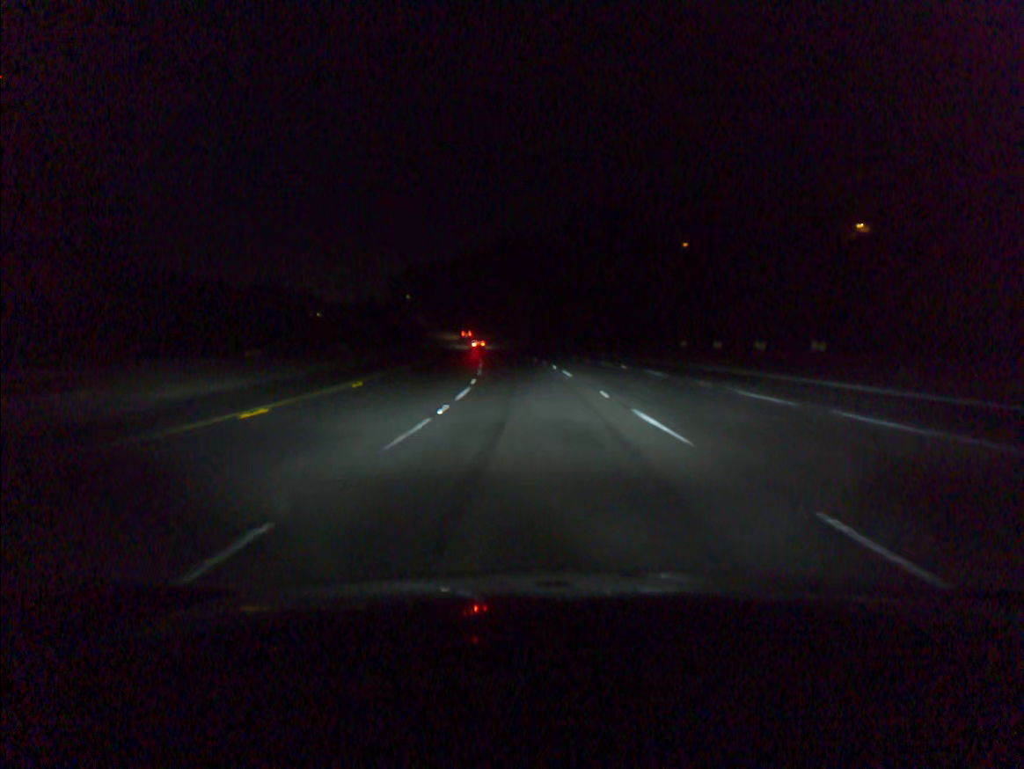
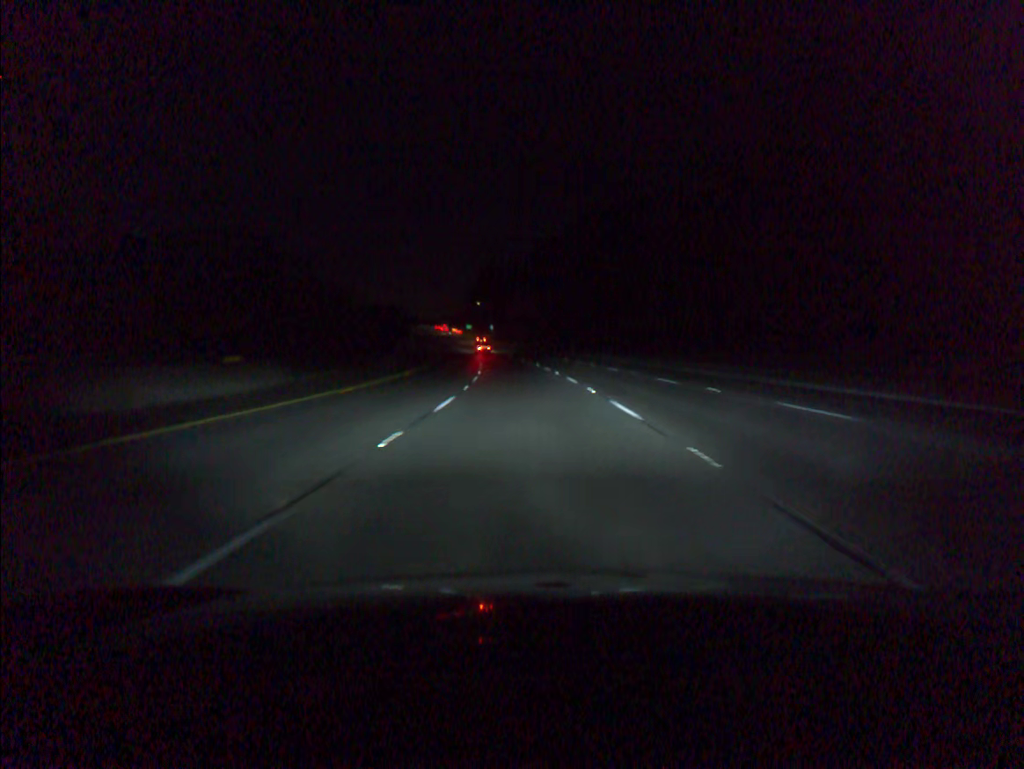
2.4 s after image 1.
(-4.3, +74.5) m; -7°
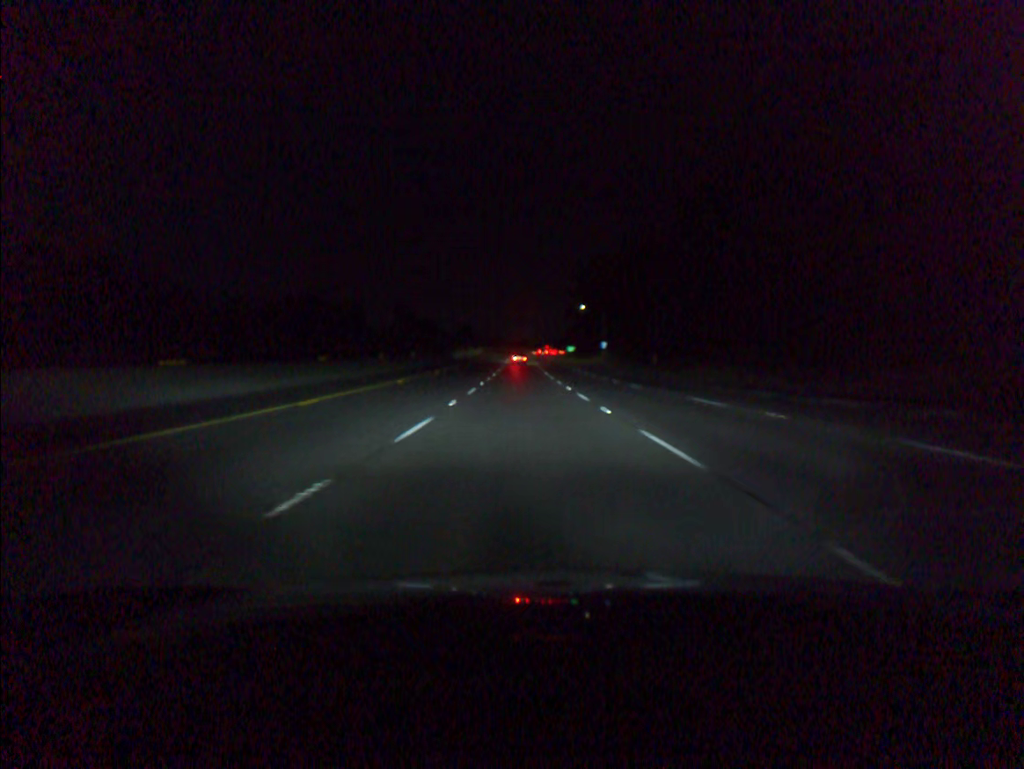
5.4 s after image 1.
(-6.6, +92.0) m; -8°
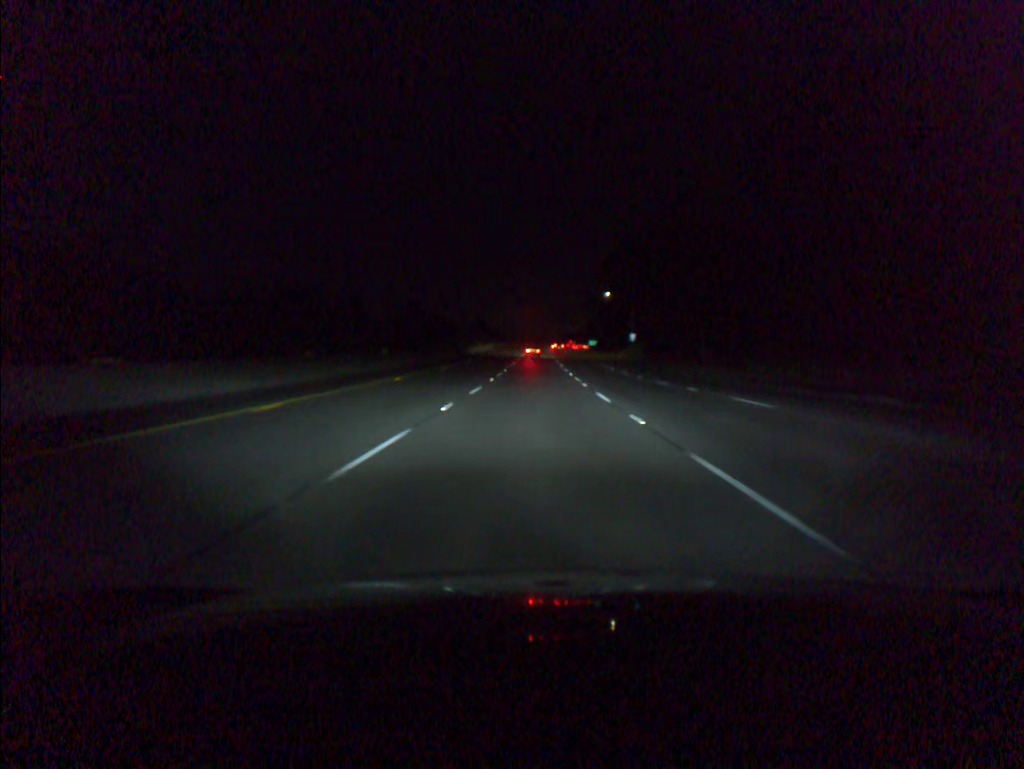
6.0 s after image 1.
(-0.2, +18.4) m; -1°
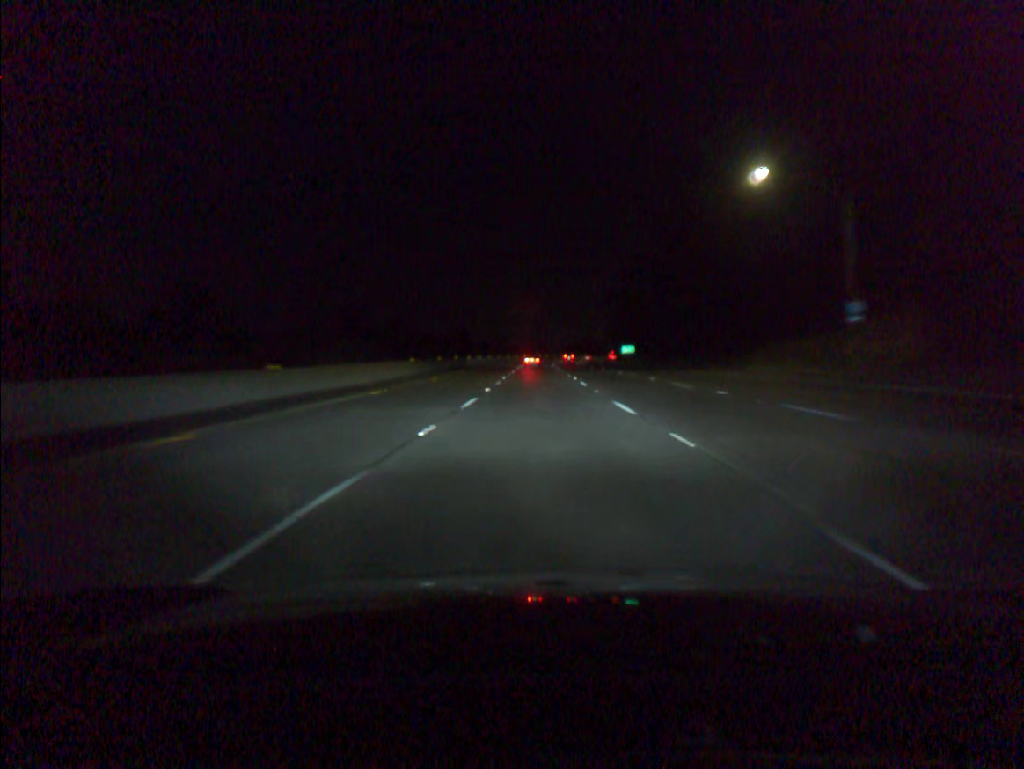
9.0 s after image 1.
(-0.6, +91.6) m; 0°
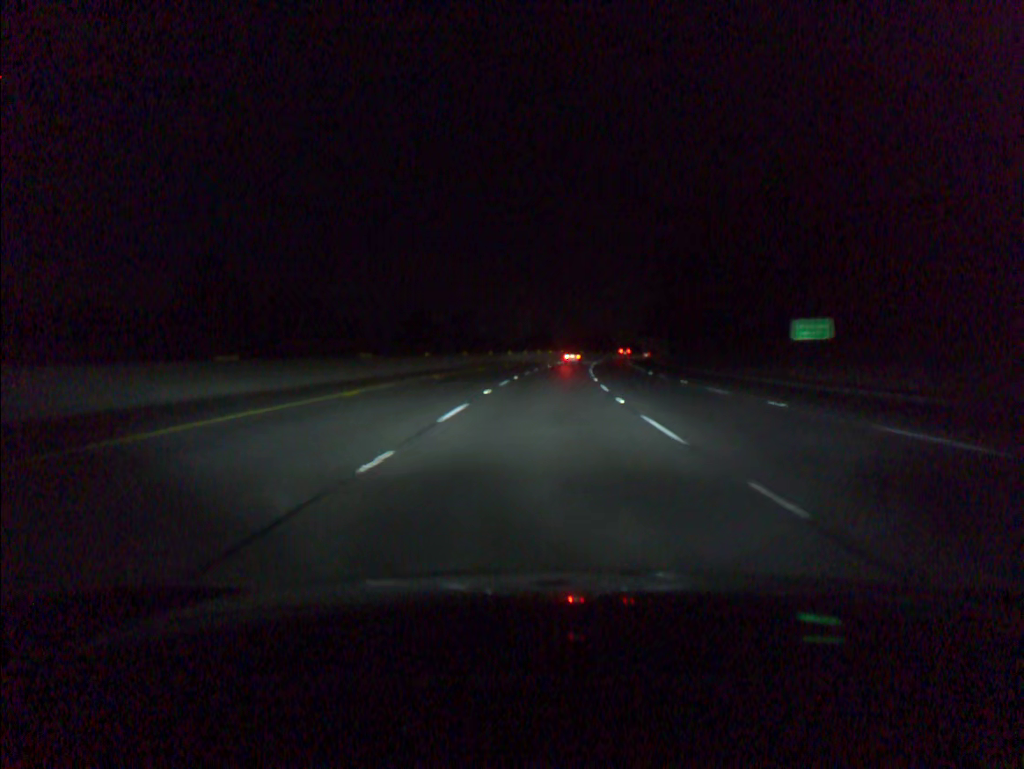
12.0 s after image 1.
(-0.3, +92.2) m; 0°
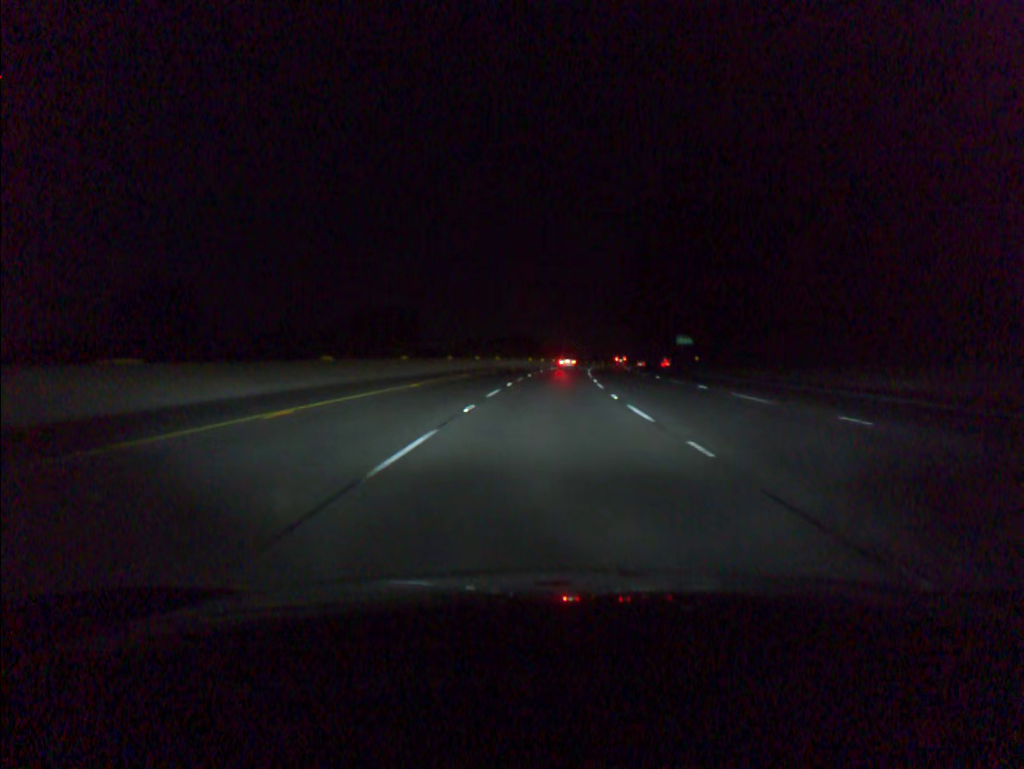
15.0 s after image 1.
(+4.6, +92.7) m; +6°
